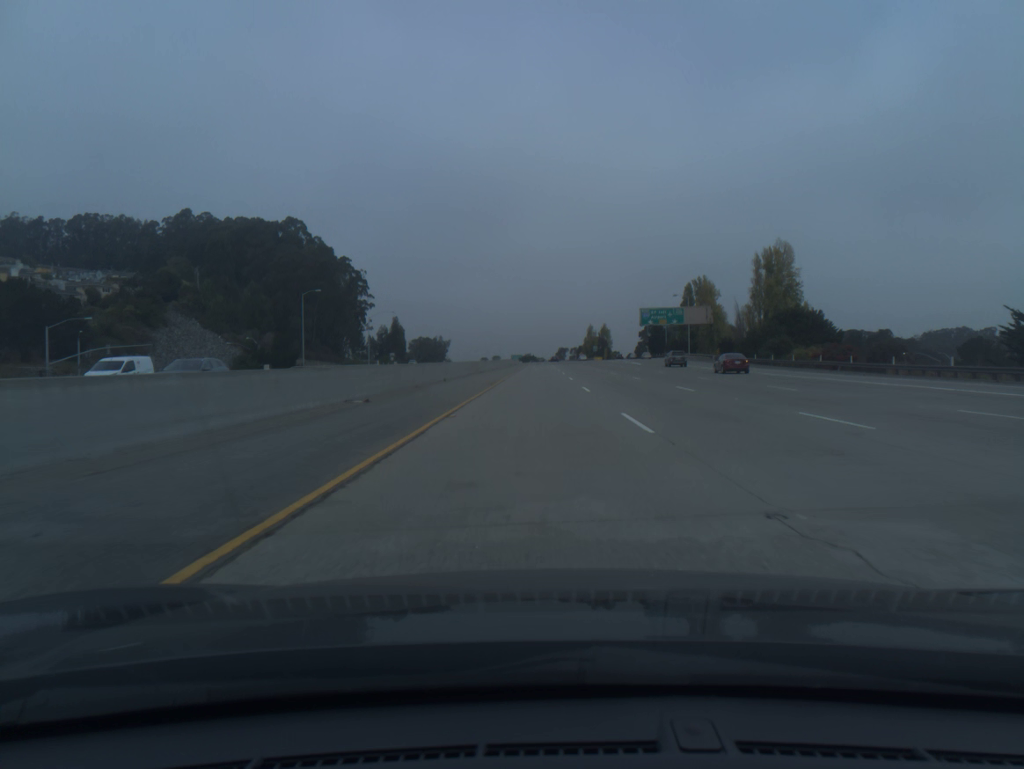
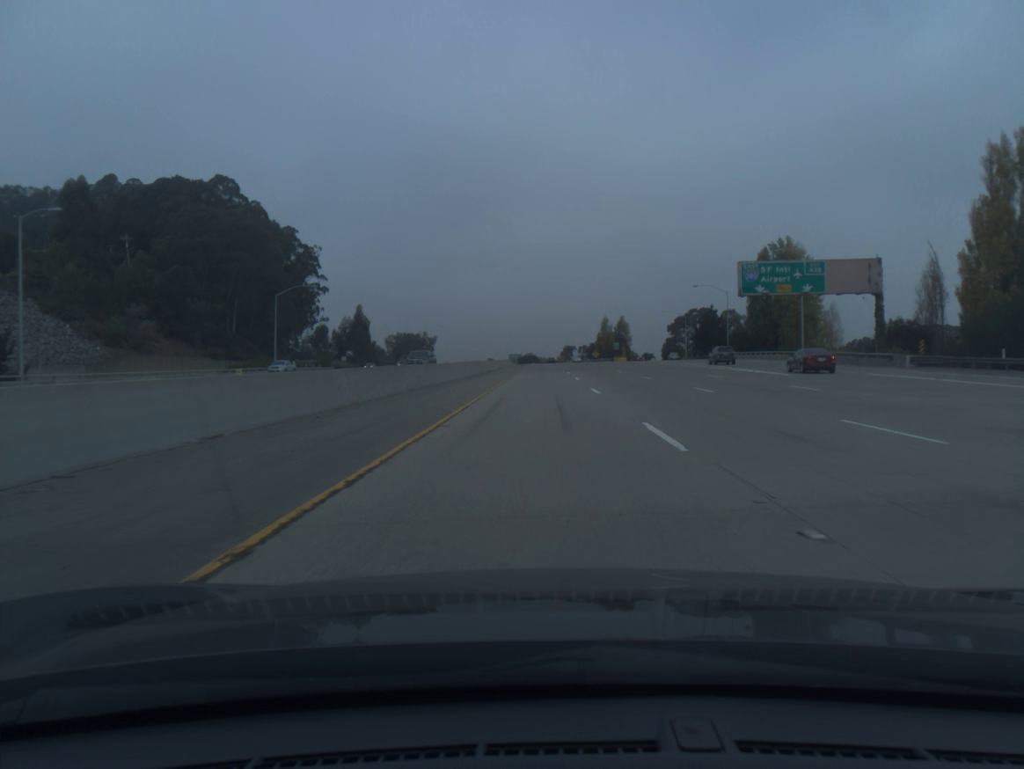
(-0.2, +60.5) m; 0°
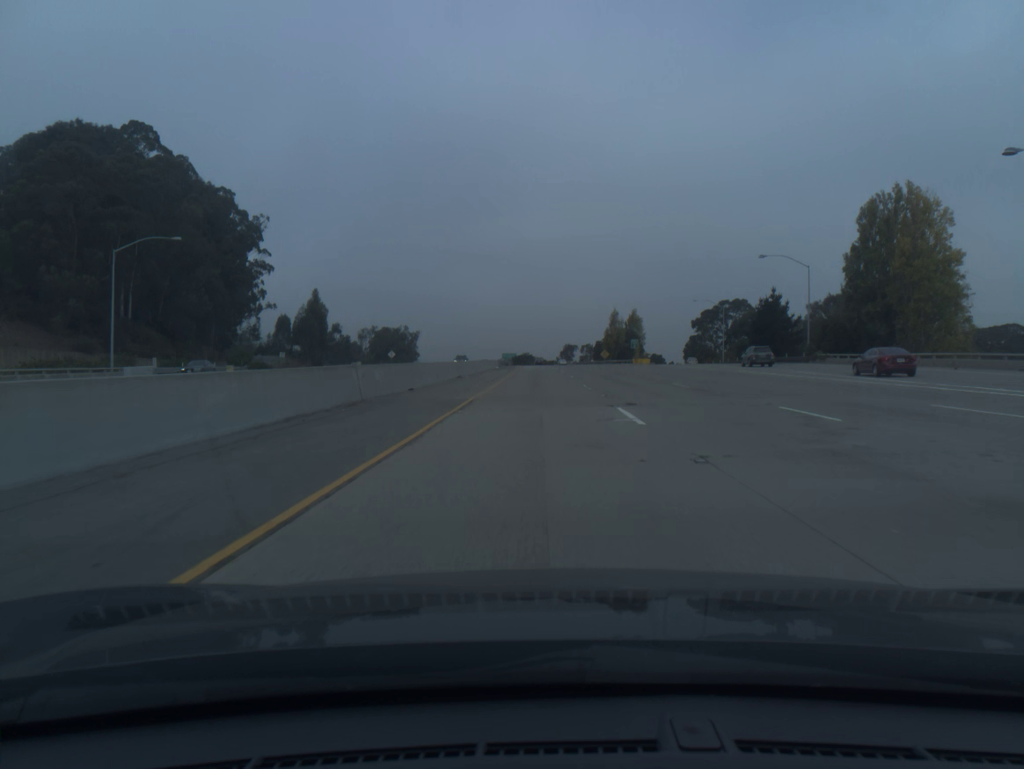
(+0.1, +40.3) m; 0°
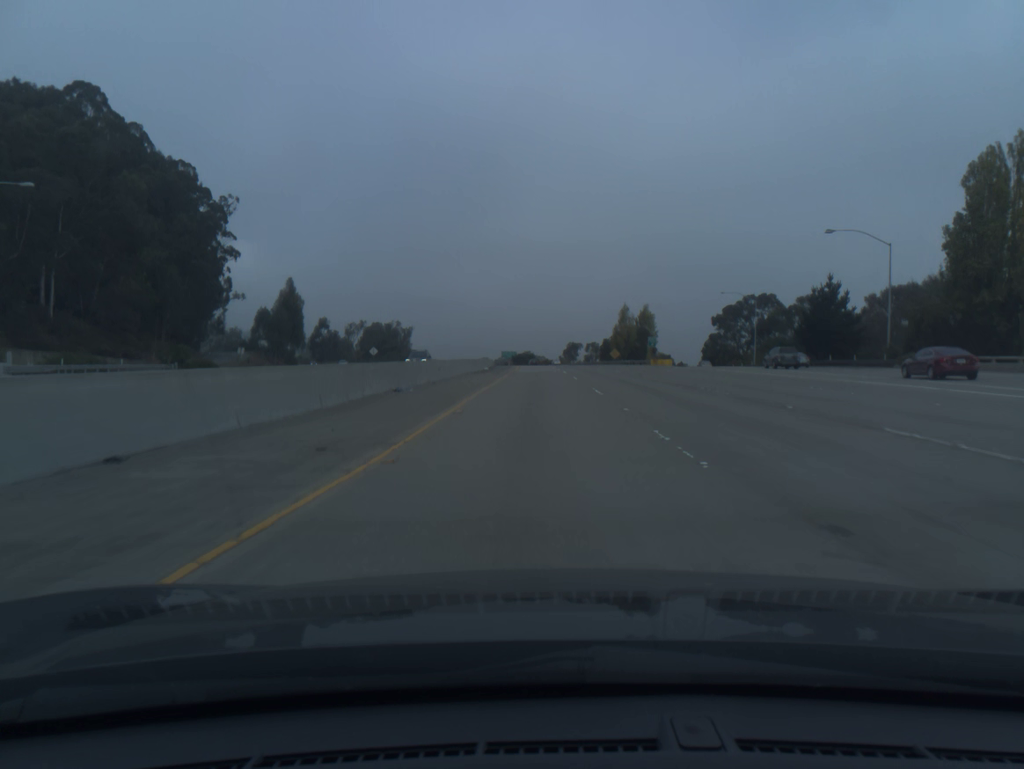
(0.0, +20.2) m; 0°
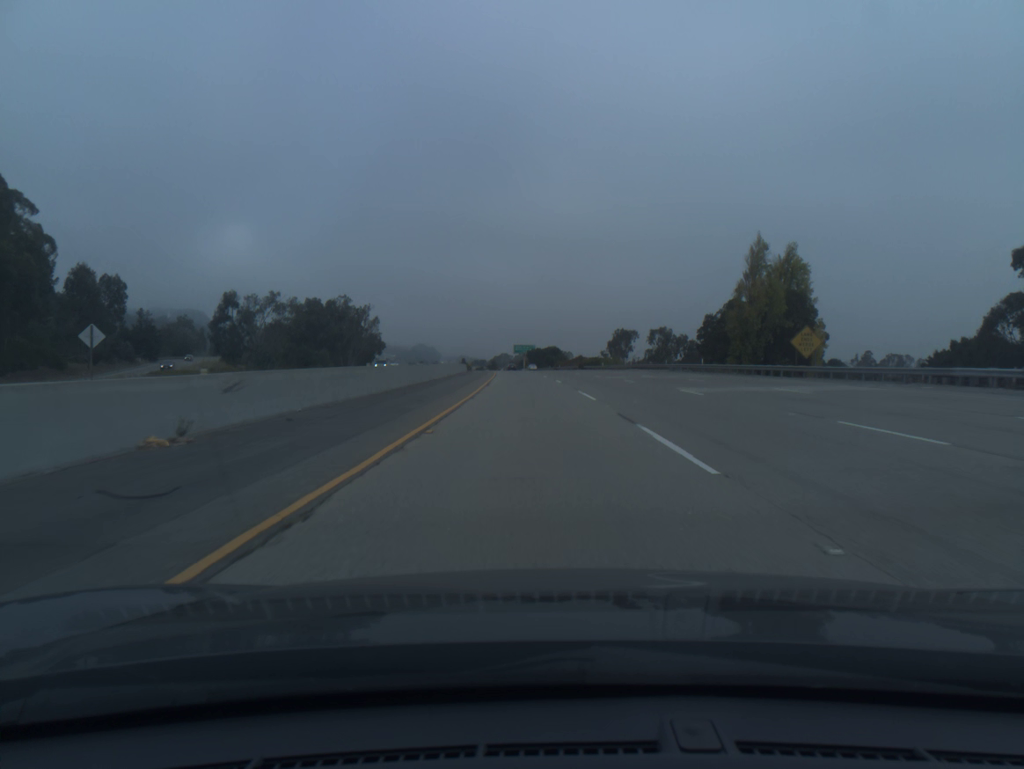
(-1.0, +100.7) m; -2°
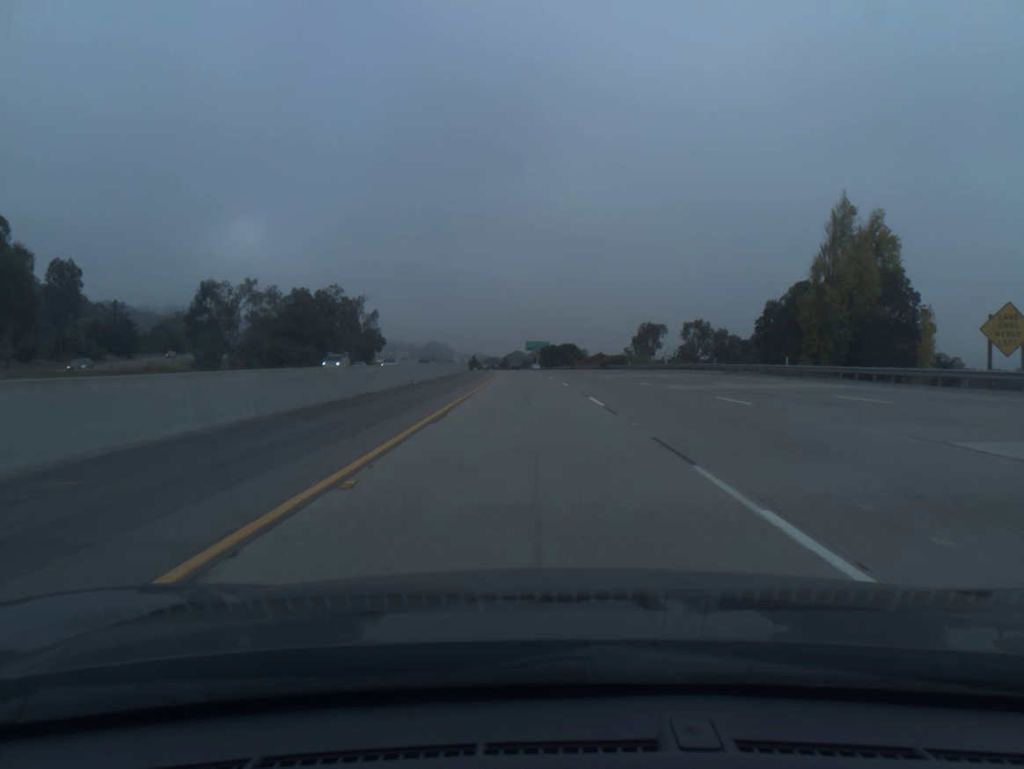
(-0.2, +20.2) m; -1°
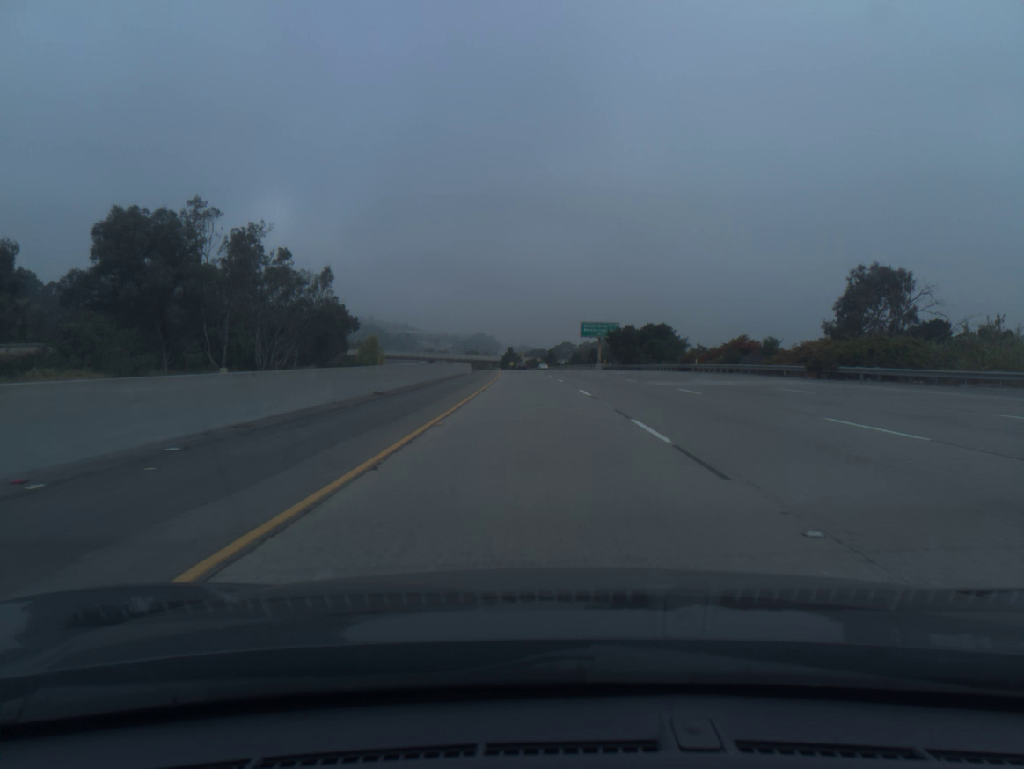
(-2.7, +80.8) m; -3°
